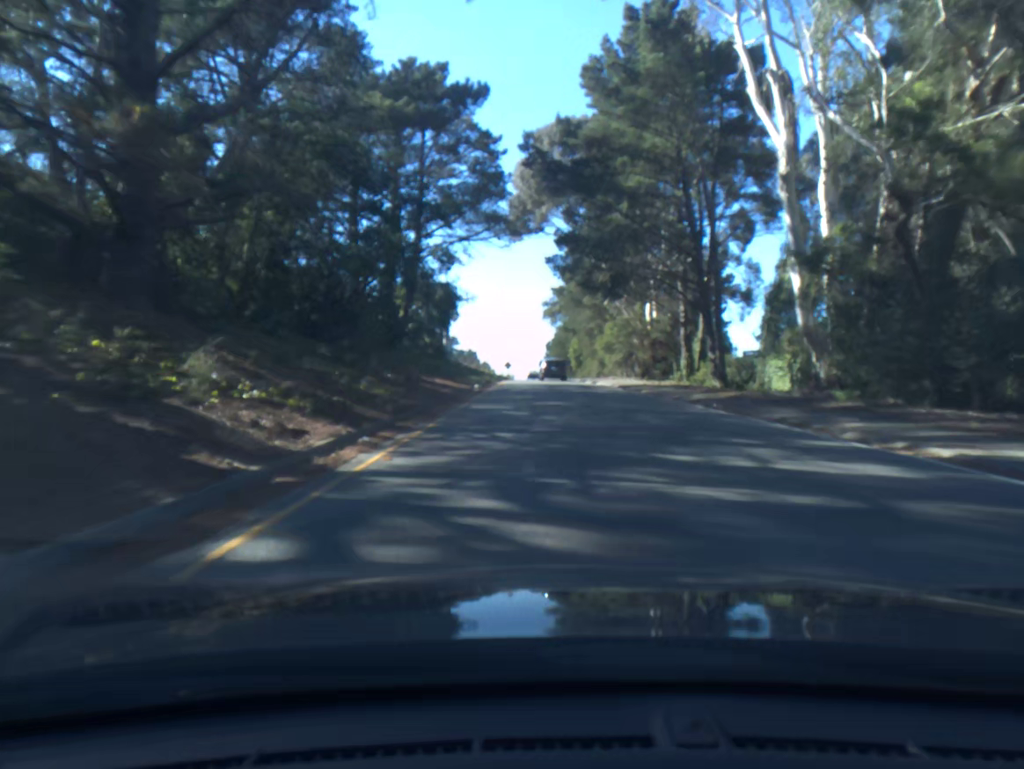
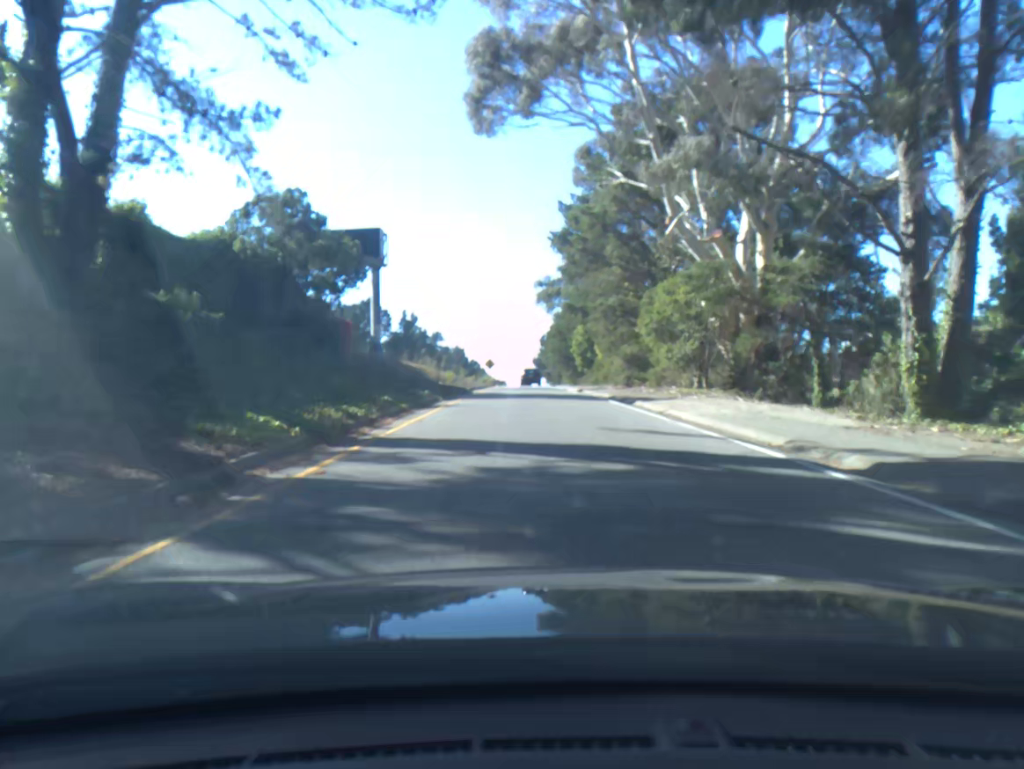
(+0.2, +33.8) m; 0°
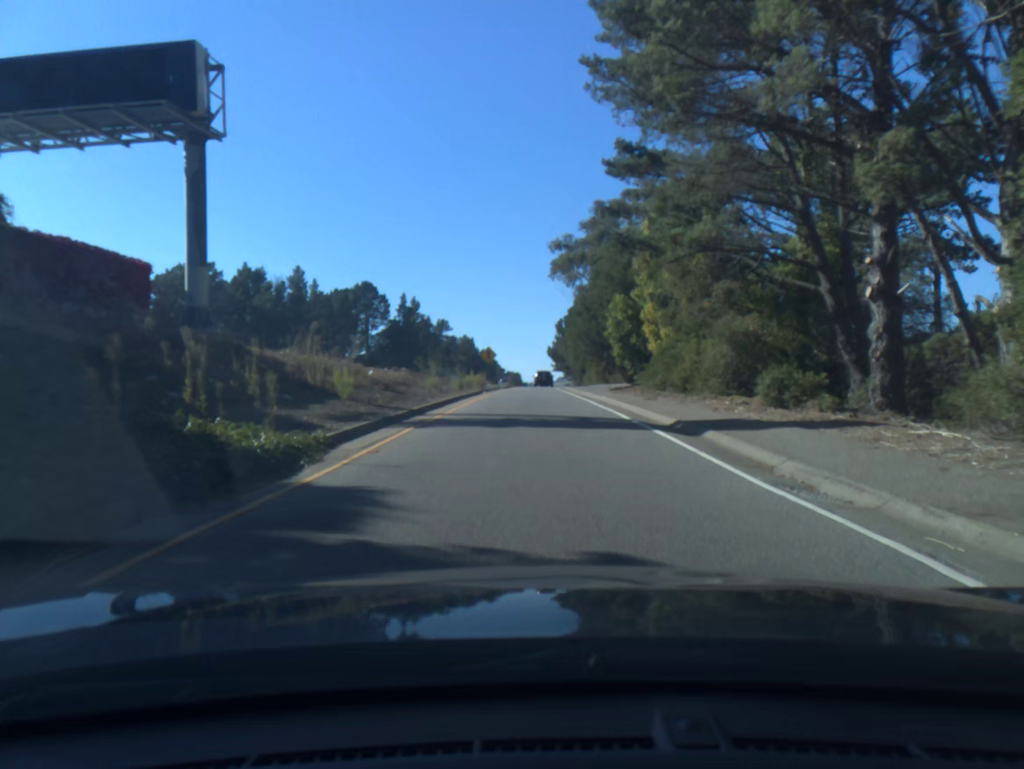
(-0.3, +28.9) m; -1°
